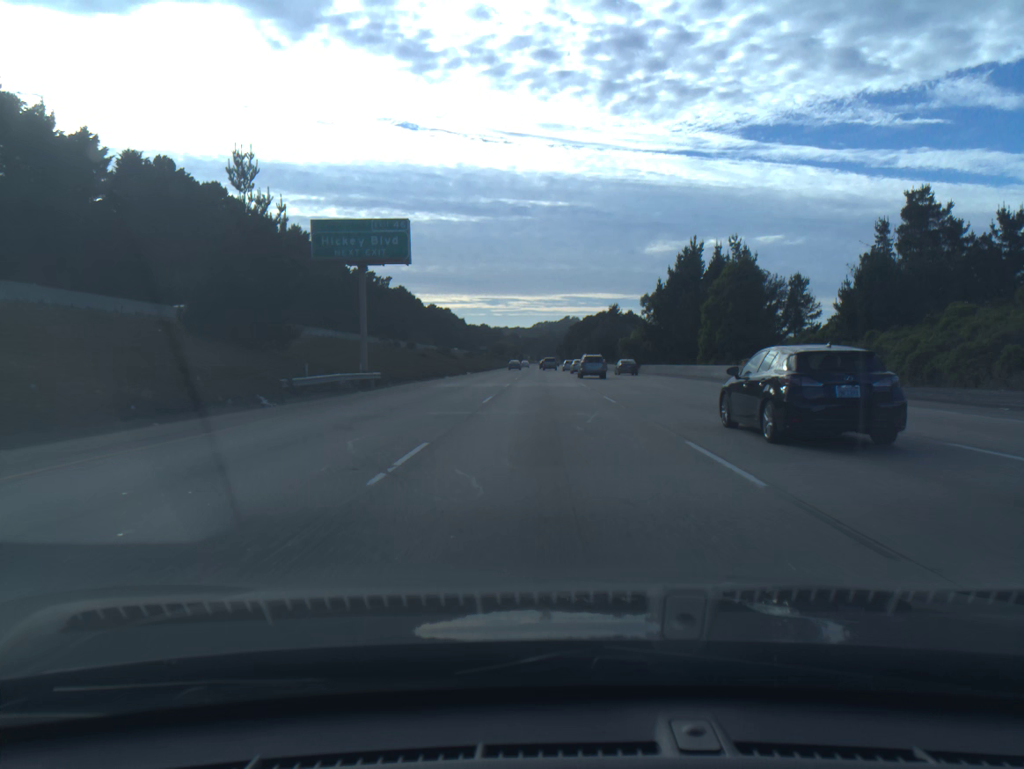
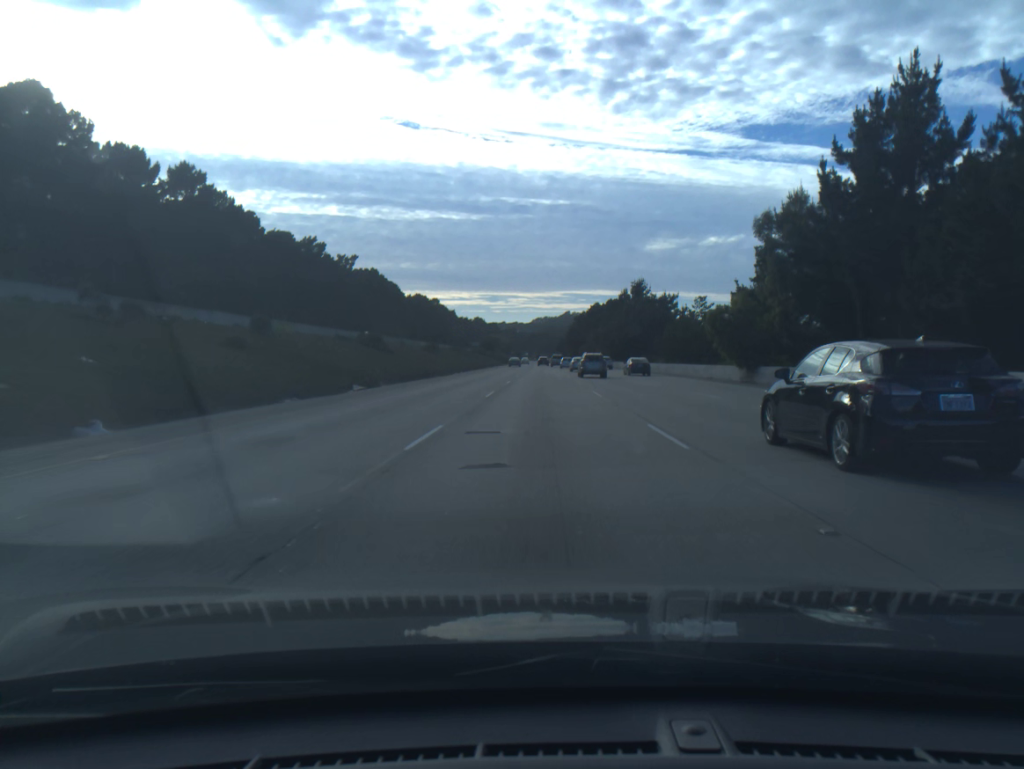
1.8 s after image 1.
(+0.1, +55.4) m; 0°
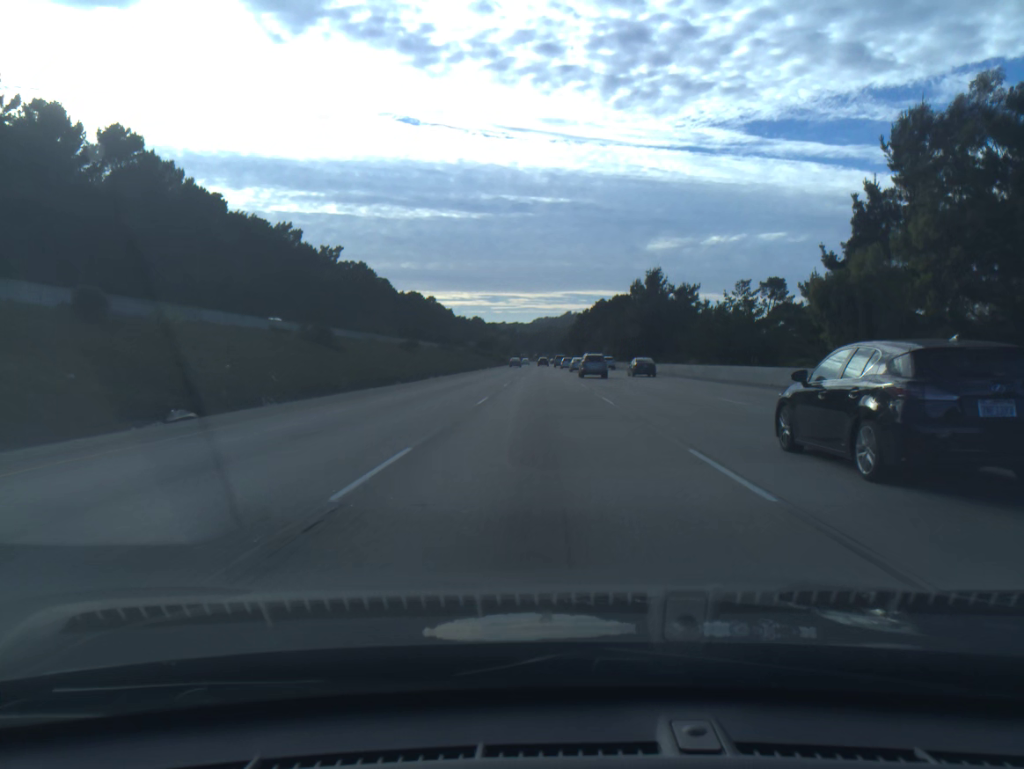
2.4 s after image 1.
(0.0, +18.4) m; 0°
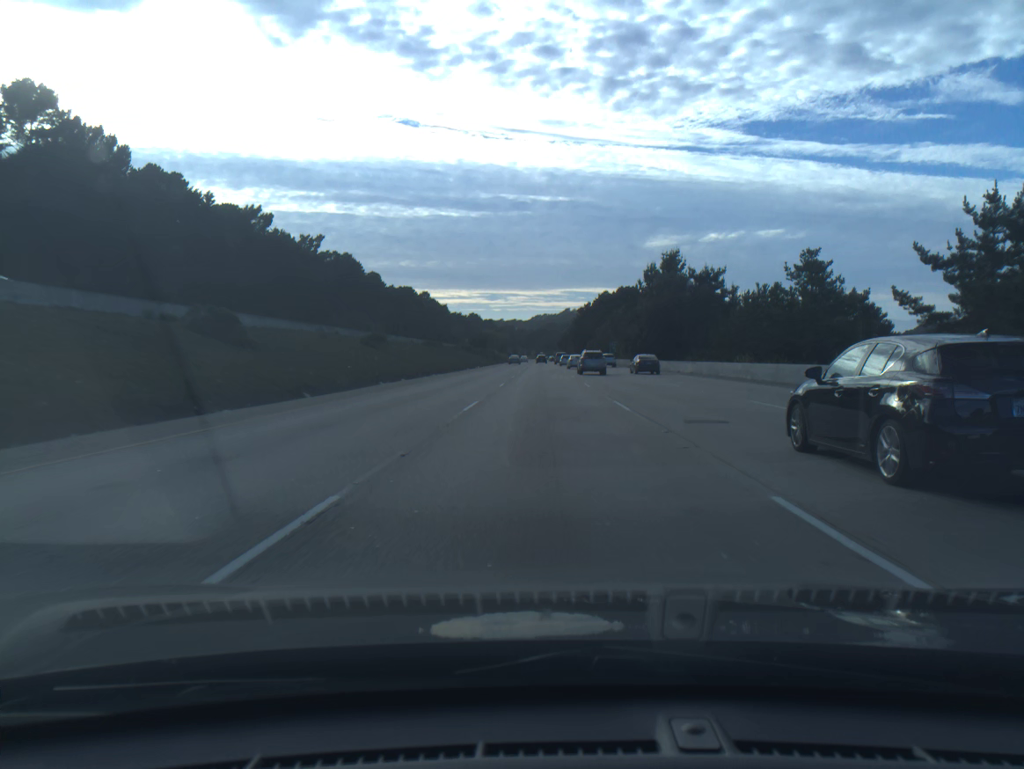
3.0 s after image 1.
(0.0, +18.4) m; 0°
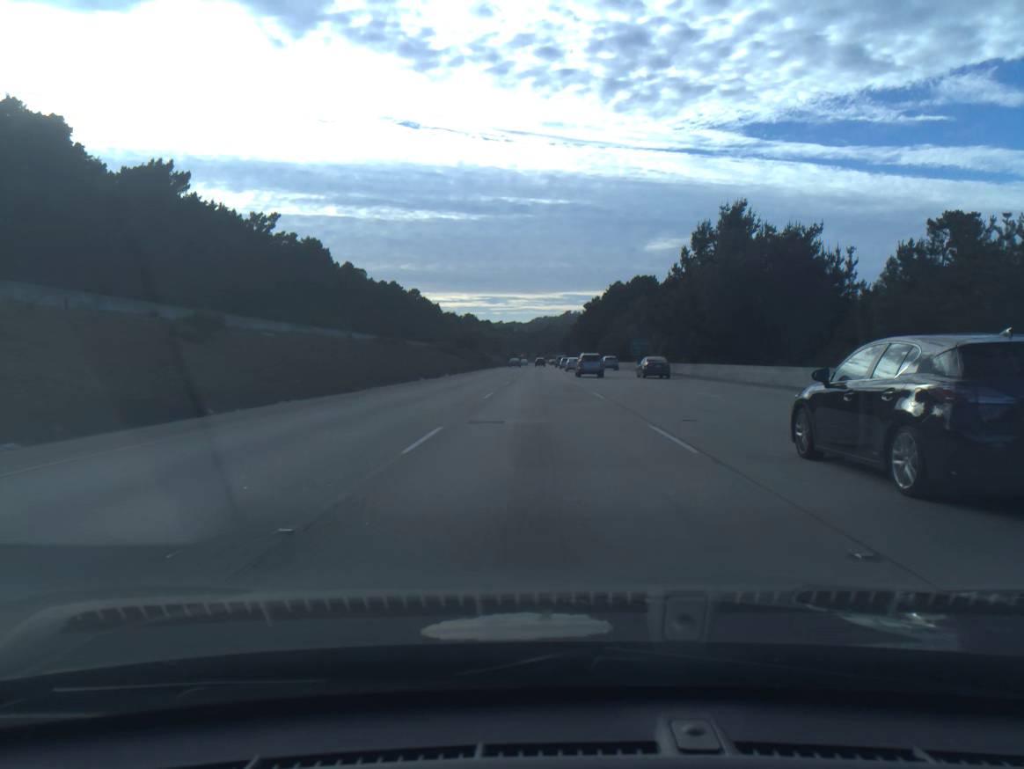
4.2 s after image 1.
(0.0, +36.8) m; 0°
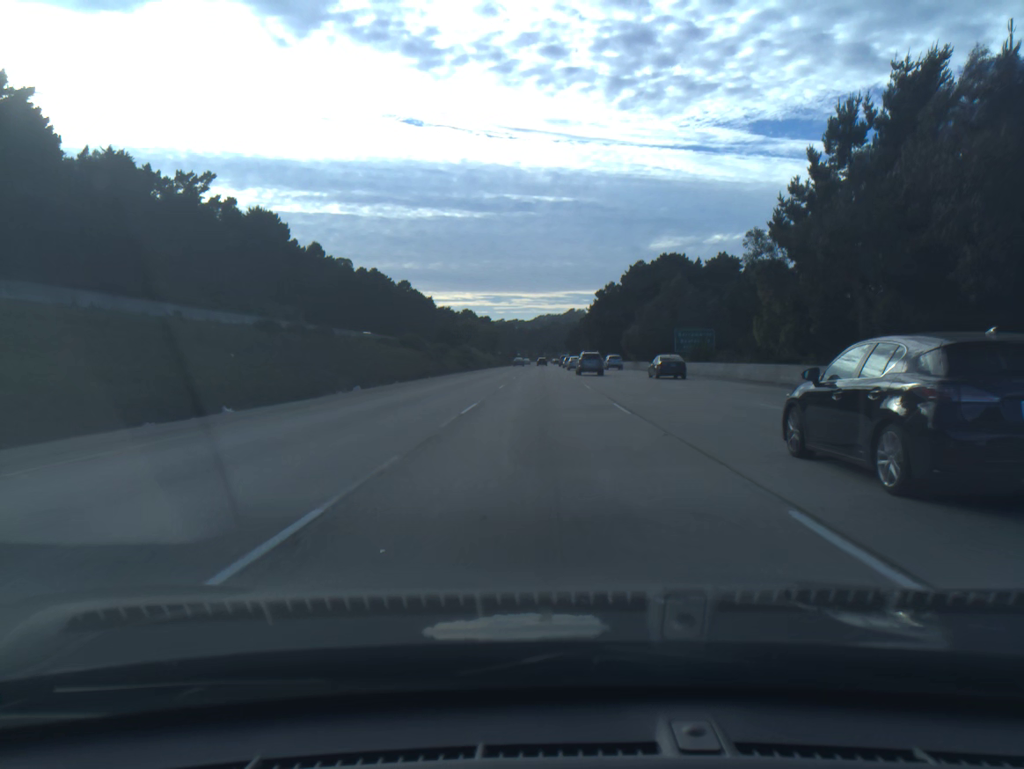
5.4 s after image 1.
(-0.1, +36.7) m; 0°
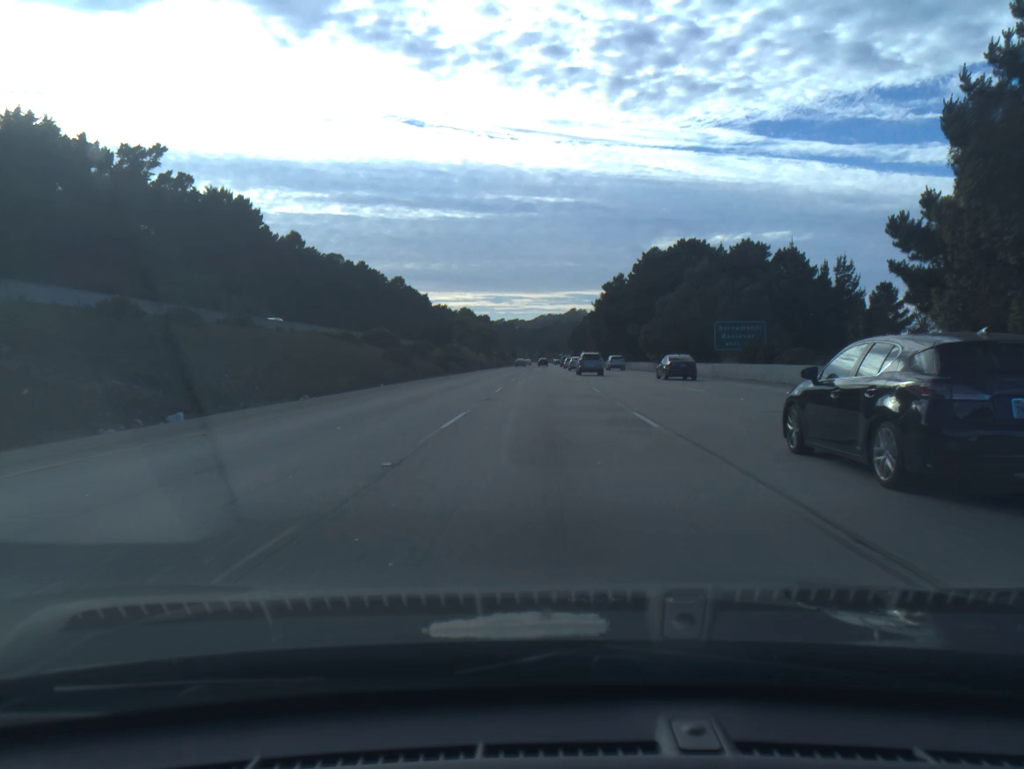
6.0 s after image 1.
(0.0, +18.4) m; 0°
